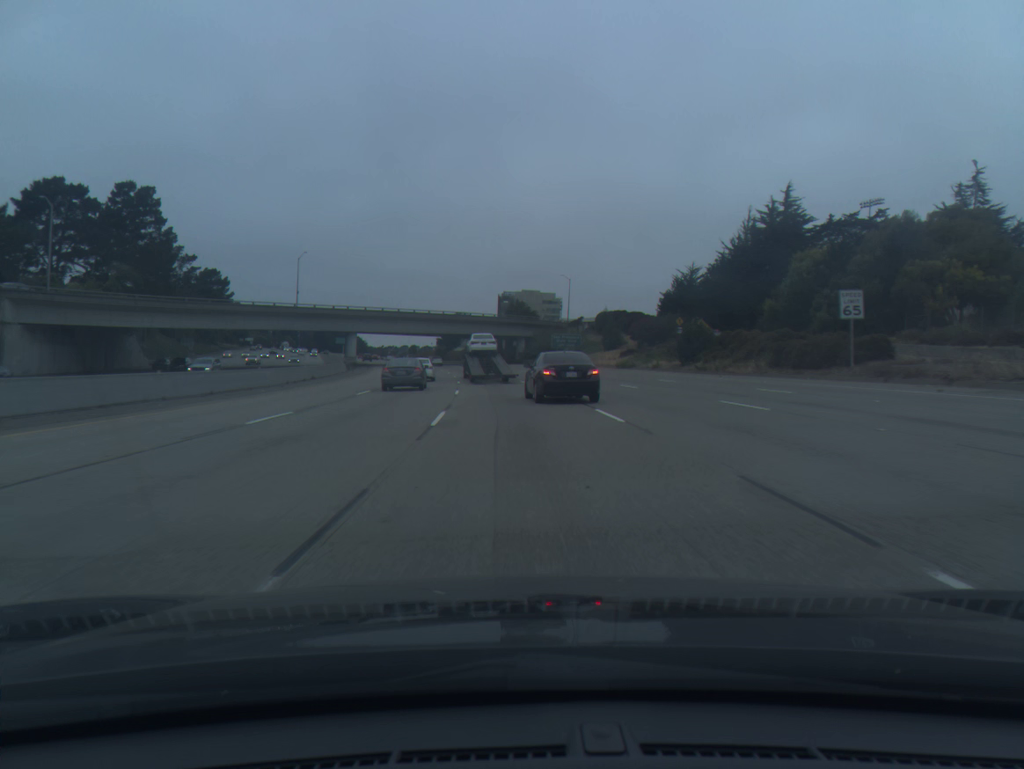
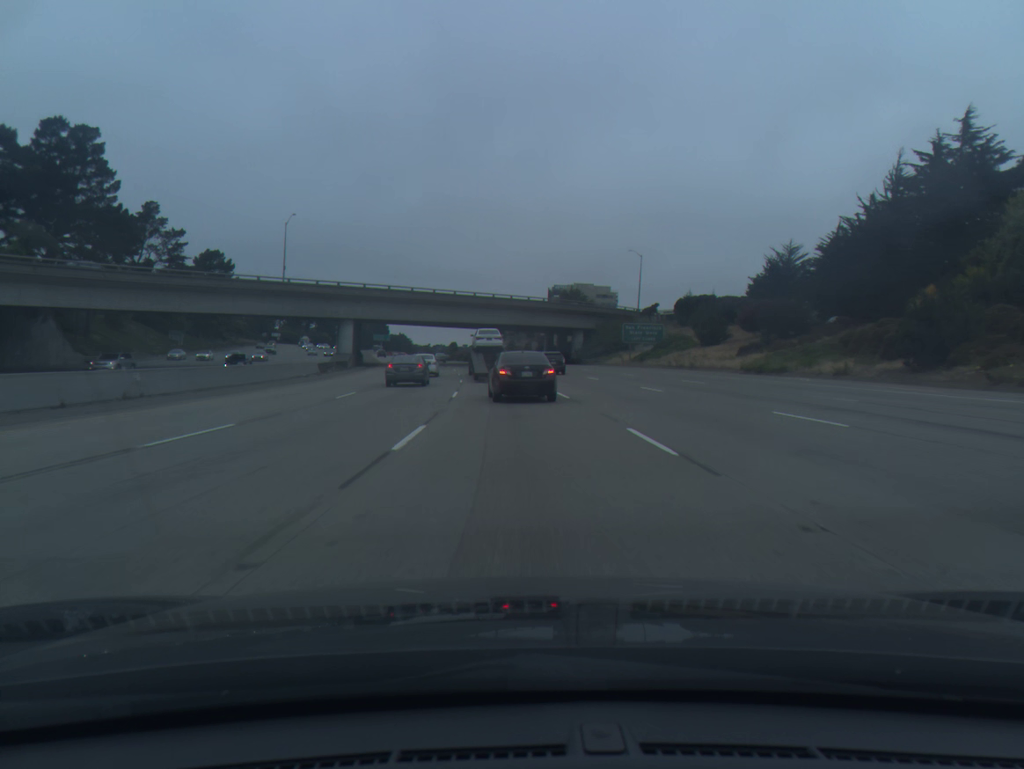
(-0.9, +33.0) m; -3°
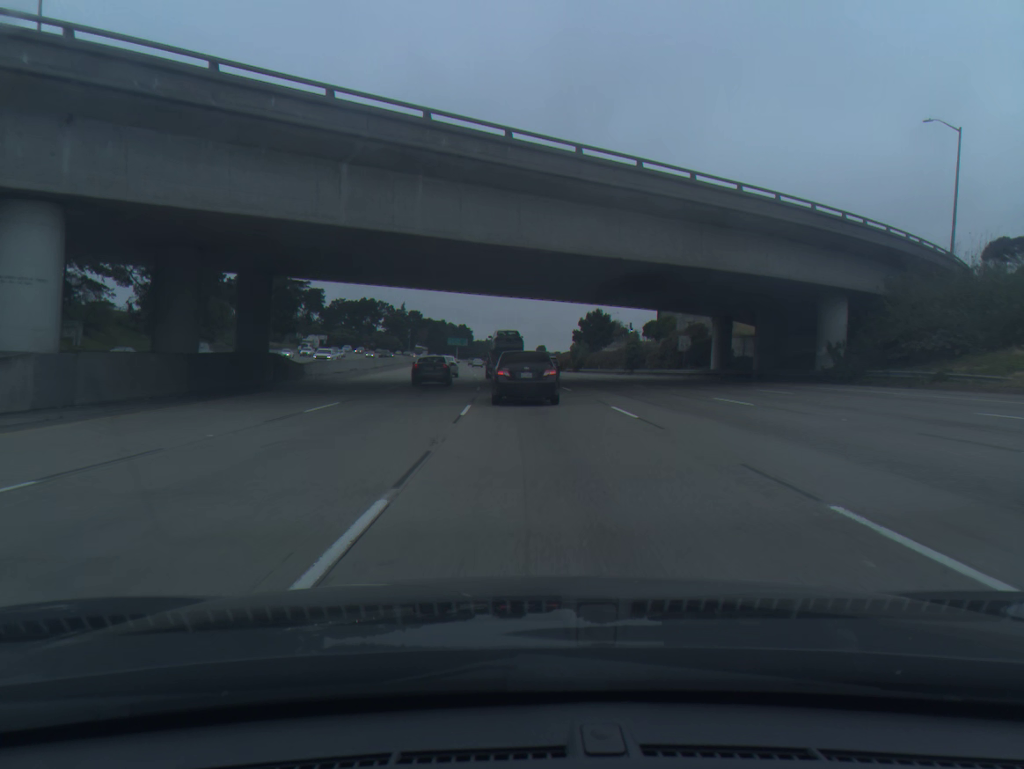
(-4.0, +64.8) m; -7°
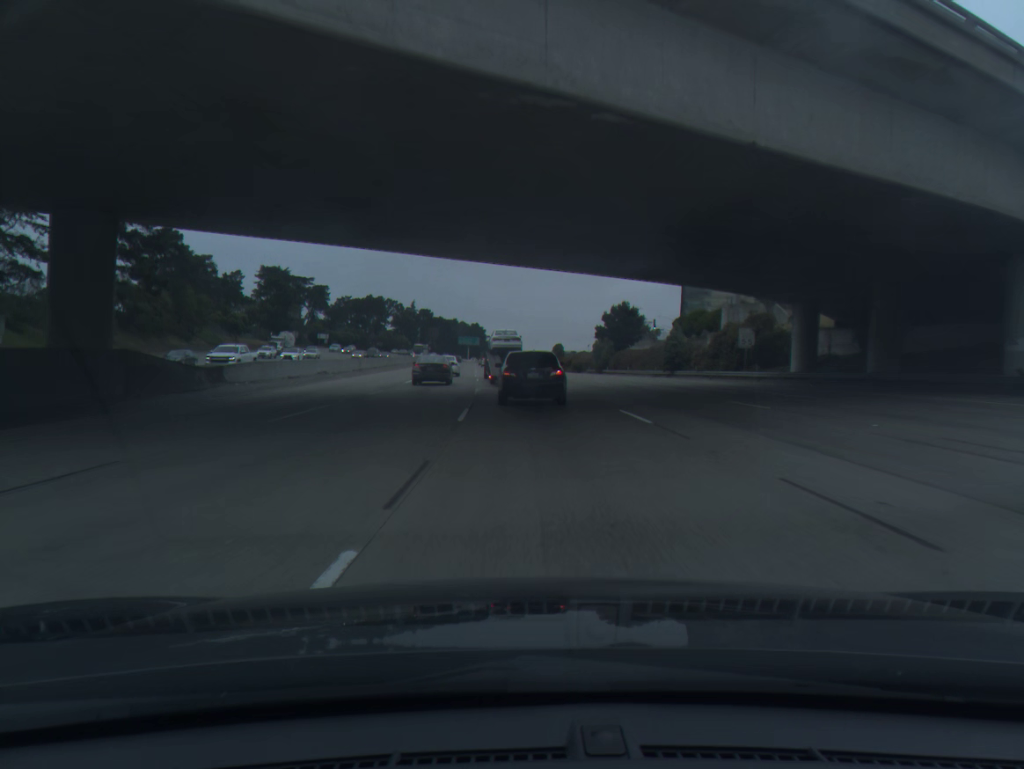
(-0.1, +15.8) m; -1°
